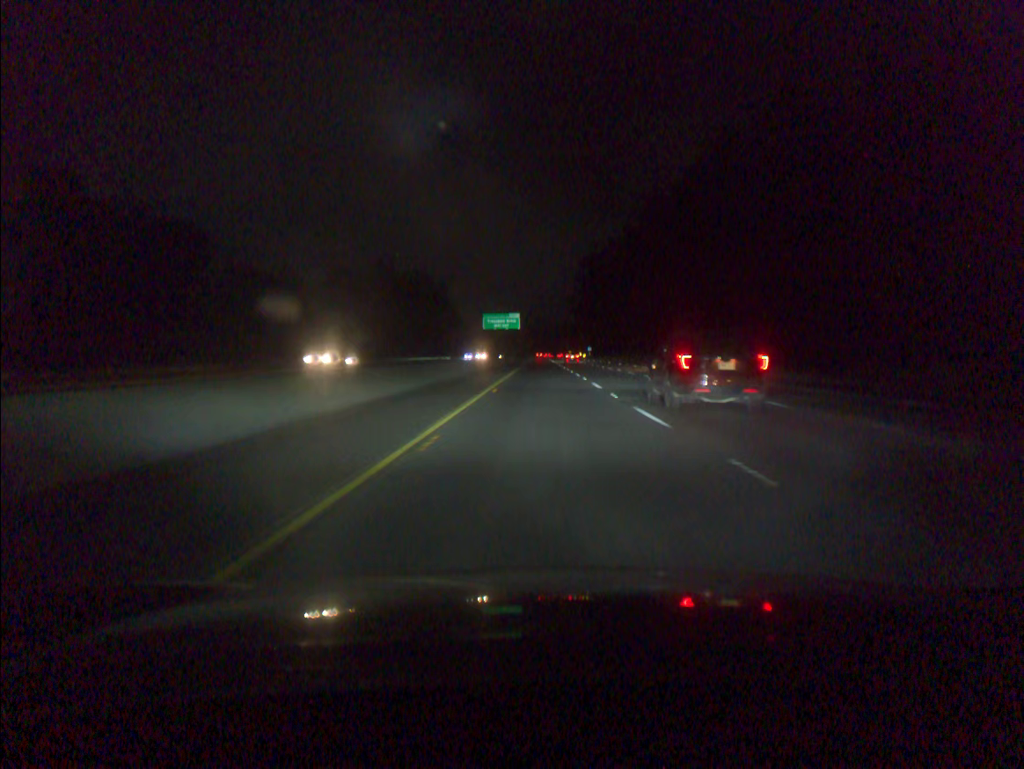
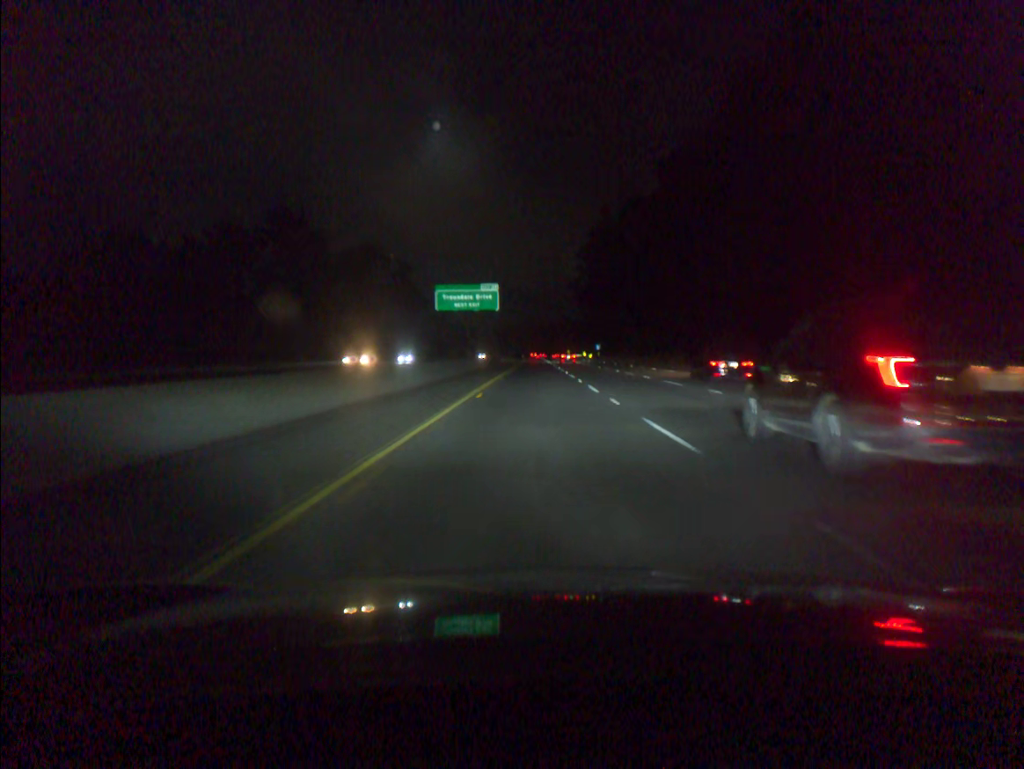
(+0.3, +61.4) m; 0°
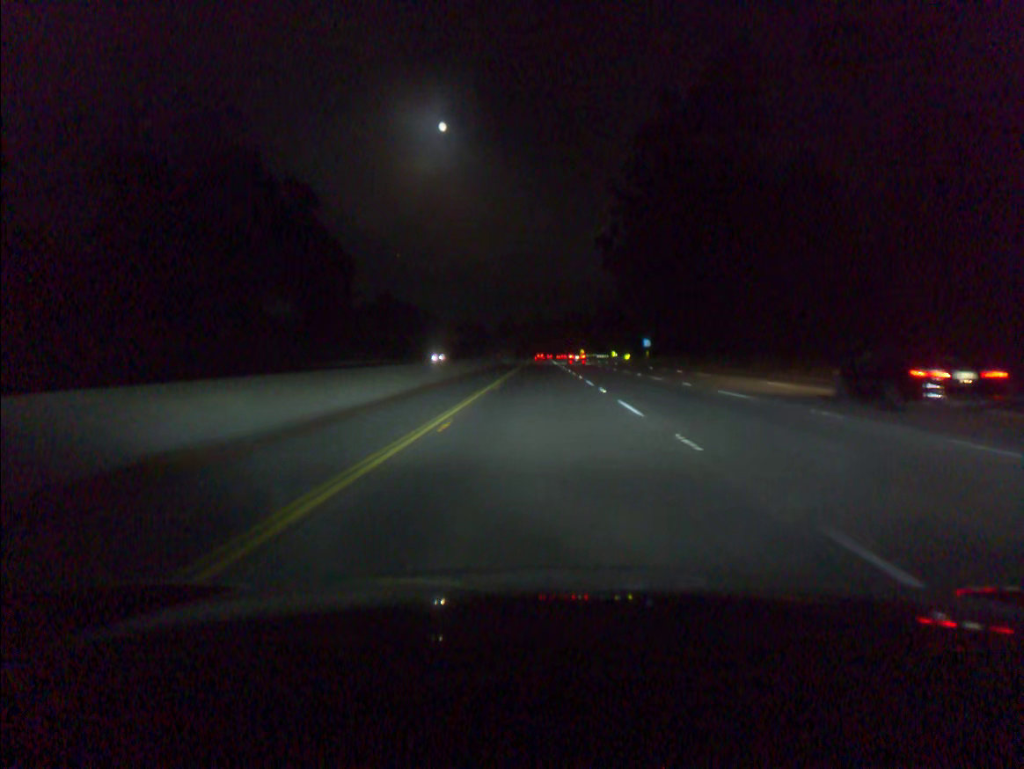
(-0.3, +81.8) m; 0°
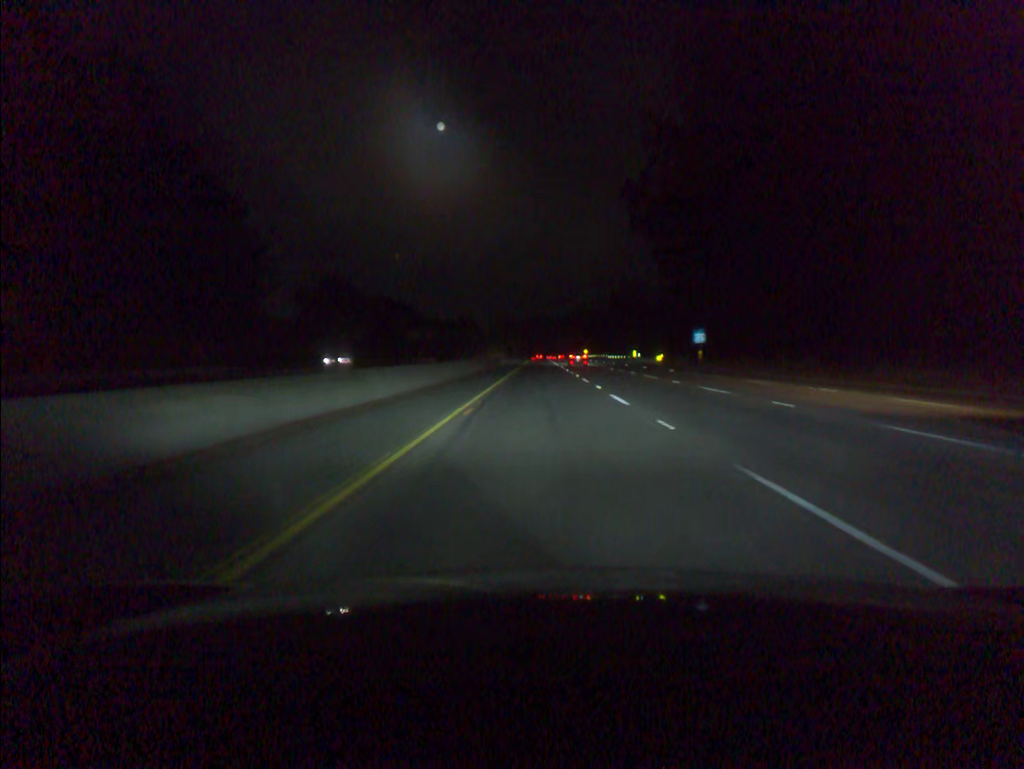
(0.0, +40.9) m; 0°
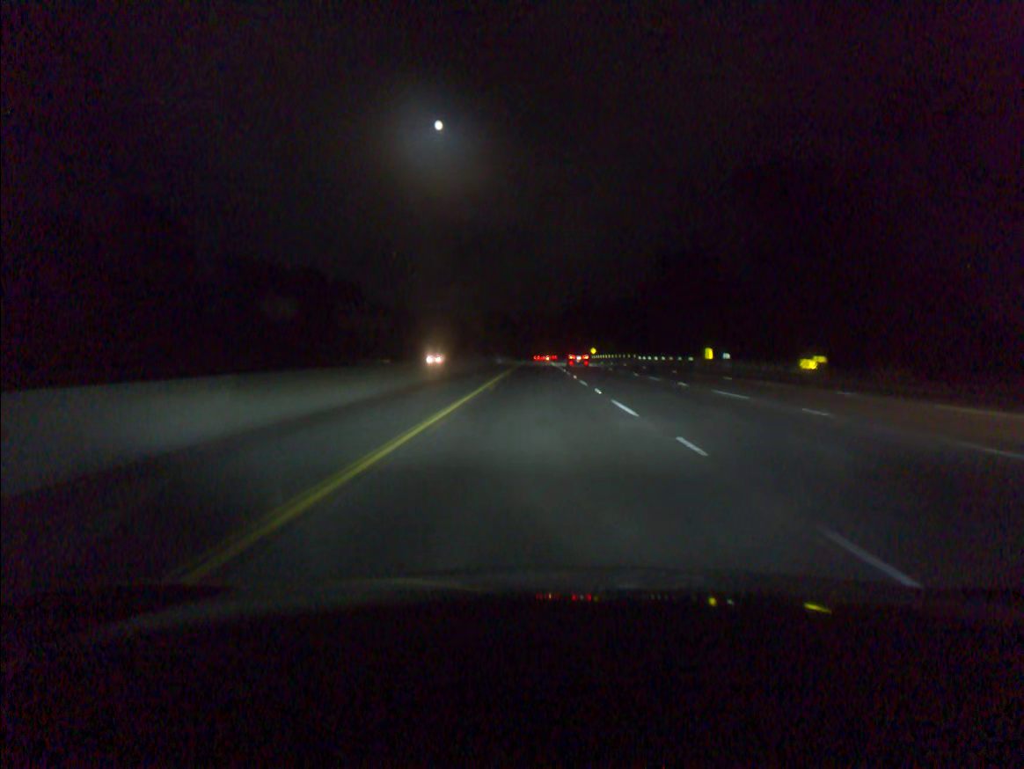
(+0.2, +61.4) m; 0°
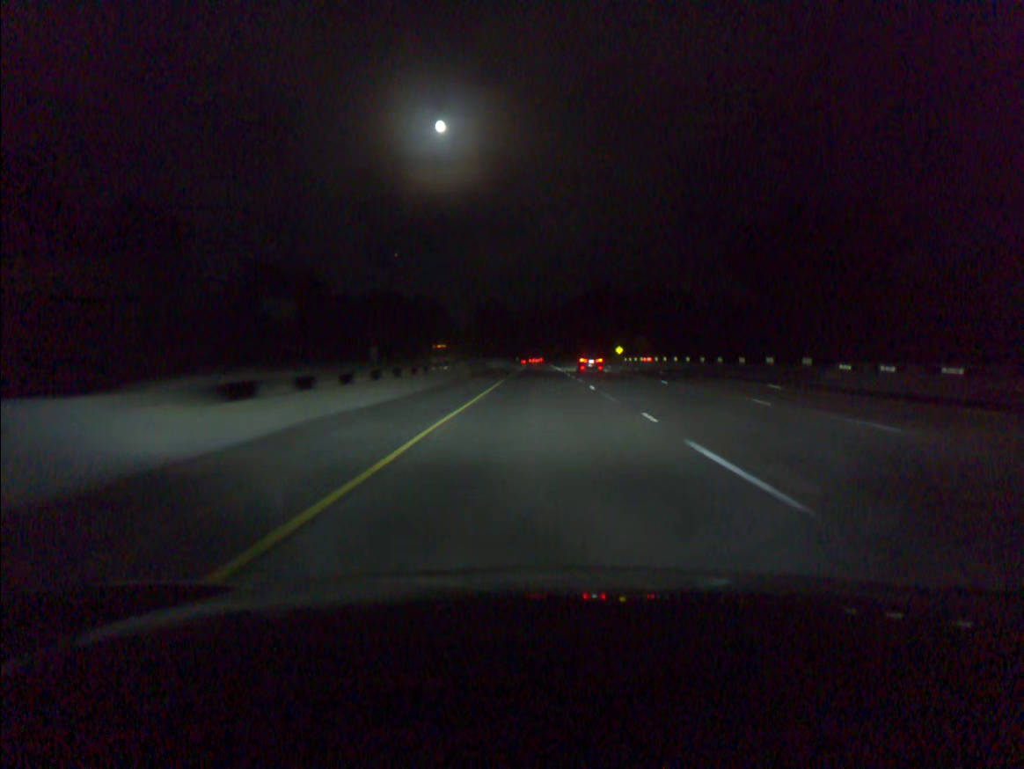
(-0.3, +81.9) m; 0°
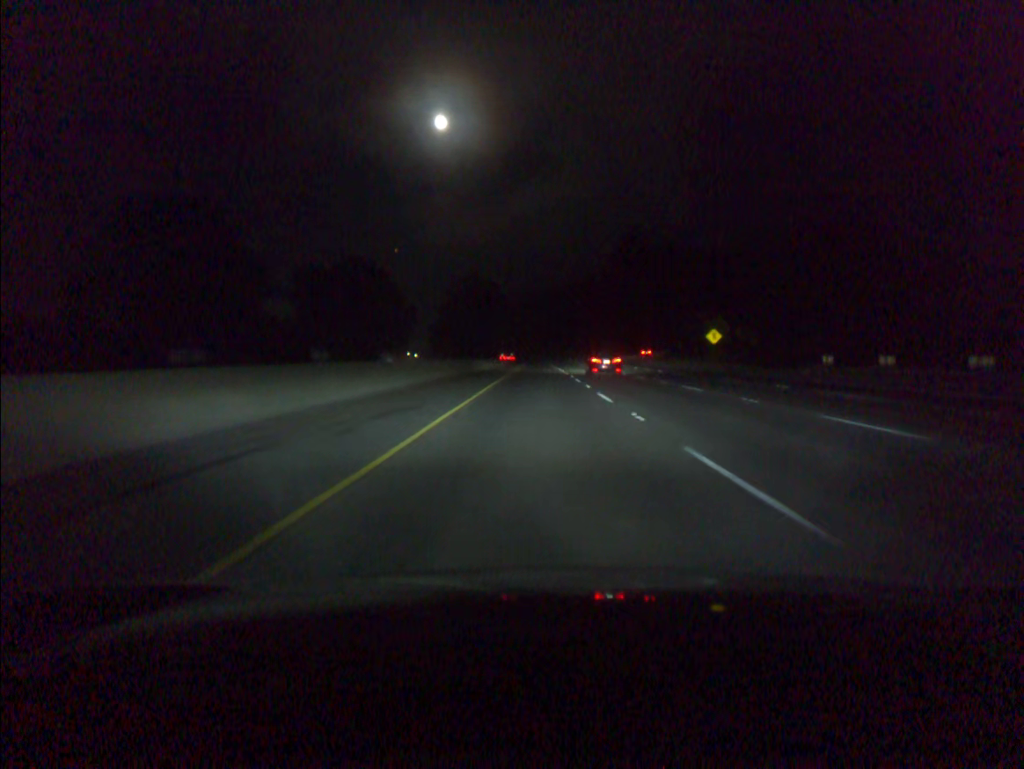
(+0.1, +102.5) m; 0°
